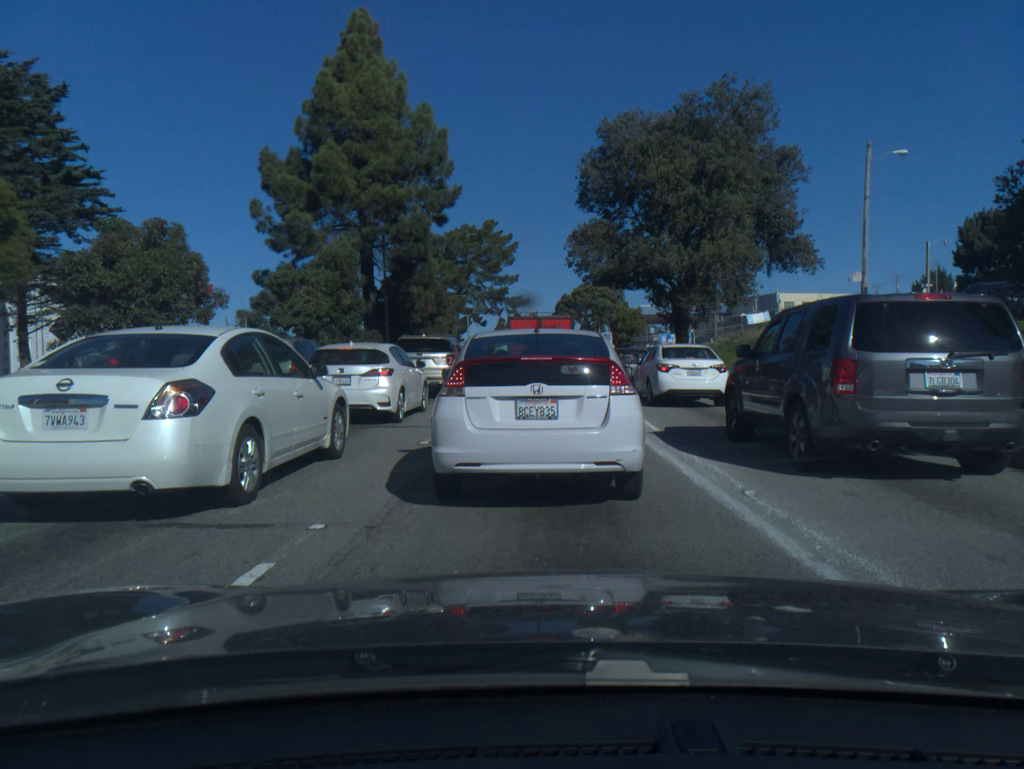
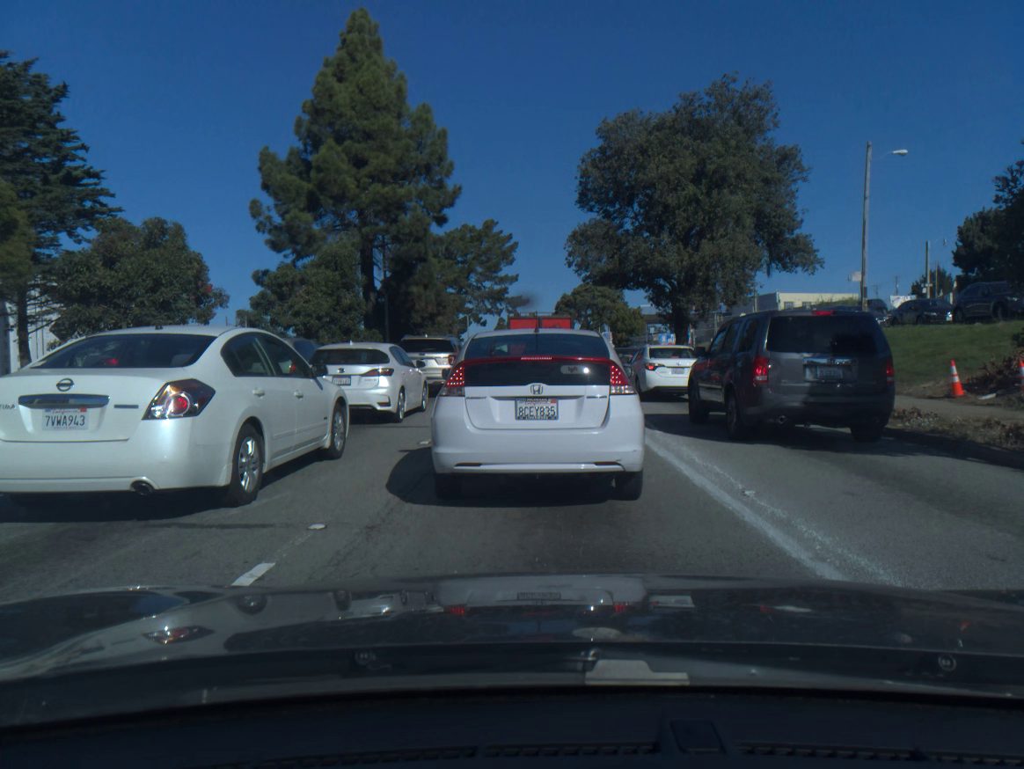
(0.0, 0.0) m; 0°
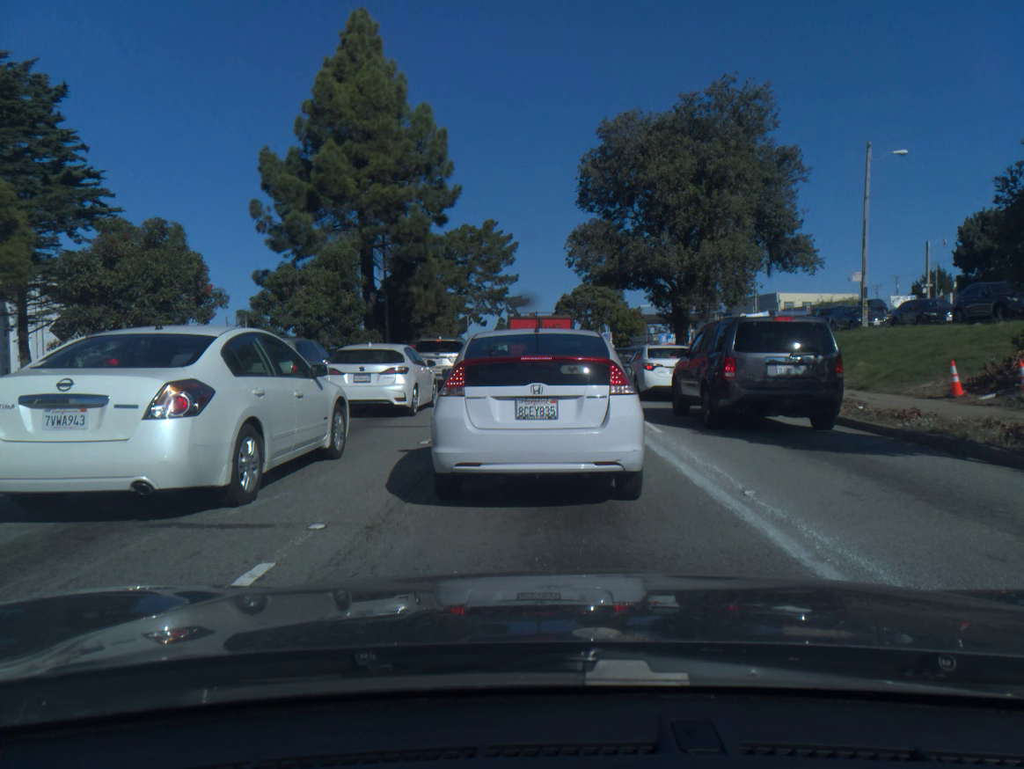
(0.0, 0.0) m; 0°
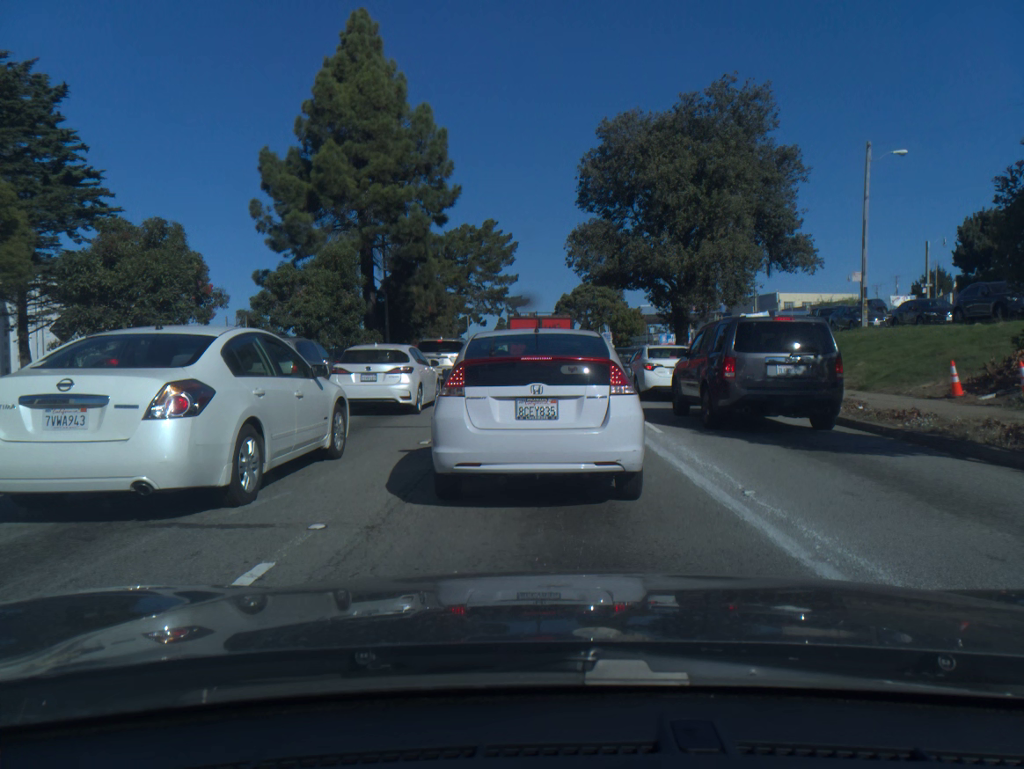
(0.0, 0.0) m; 0°
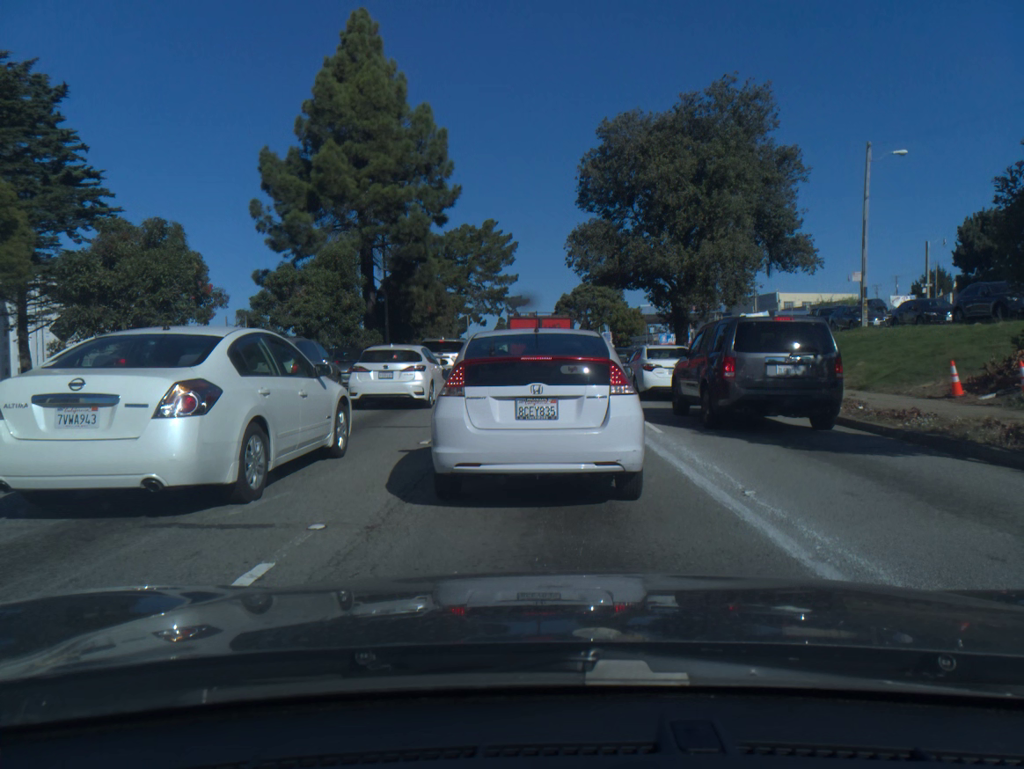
(0.0, 0.0) m; 0°
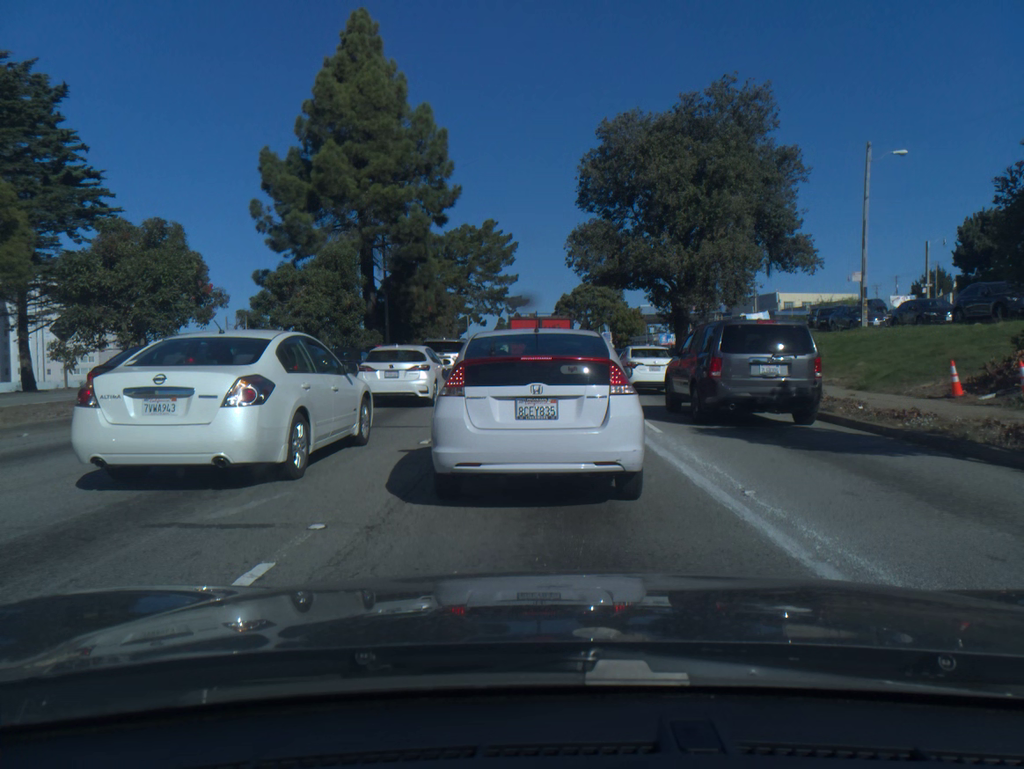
(0.0, 0.0) m; 0°
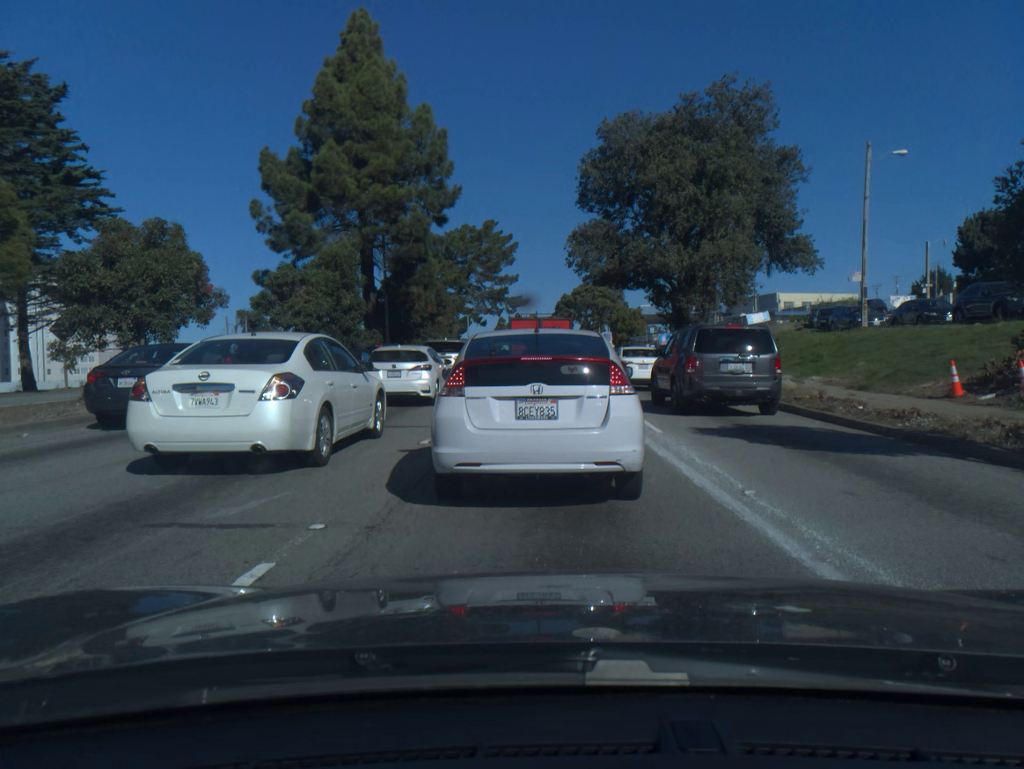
(0.0, 0.0) m; 0°
